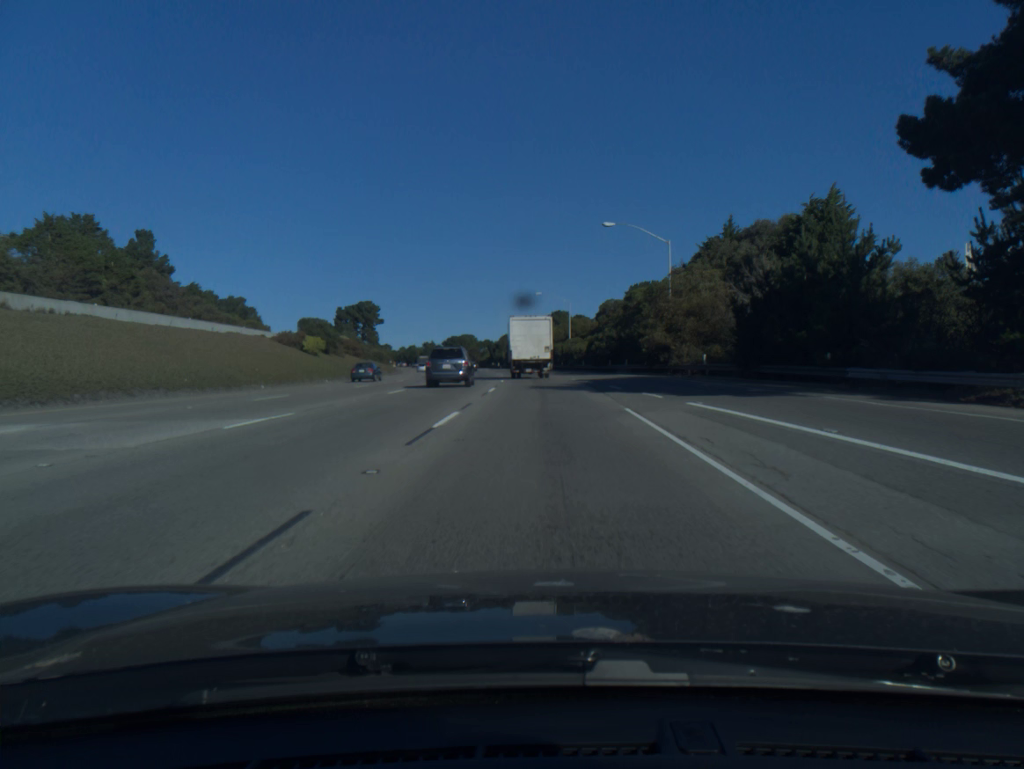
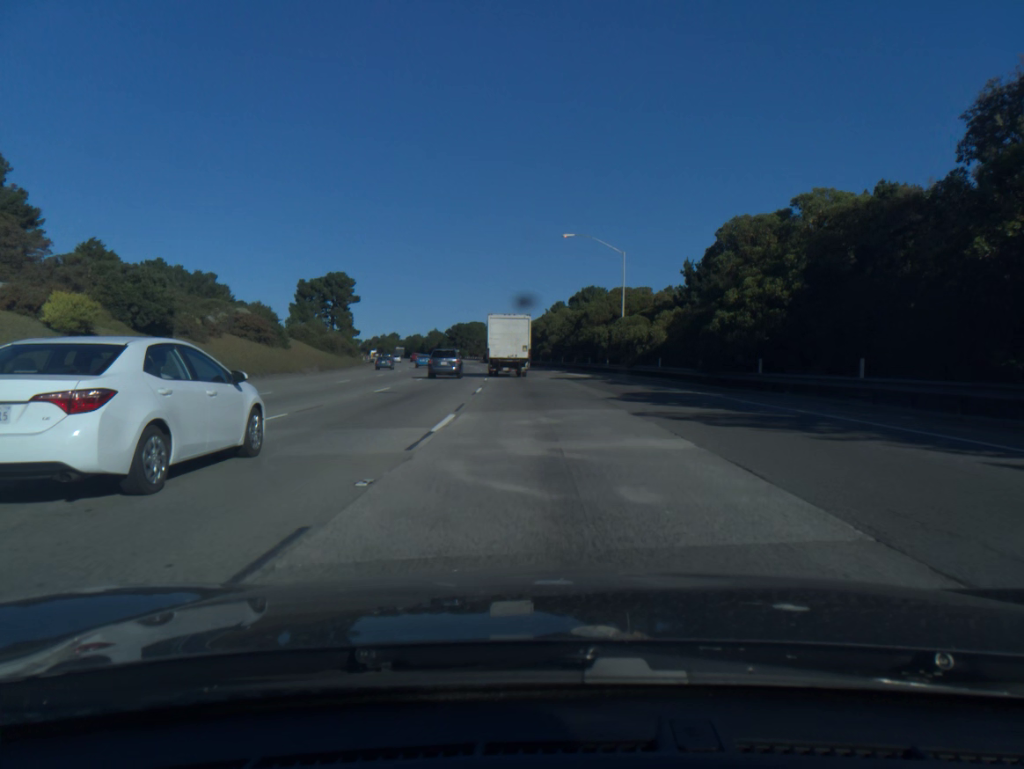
(-0.4, +44.2) m; -1°
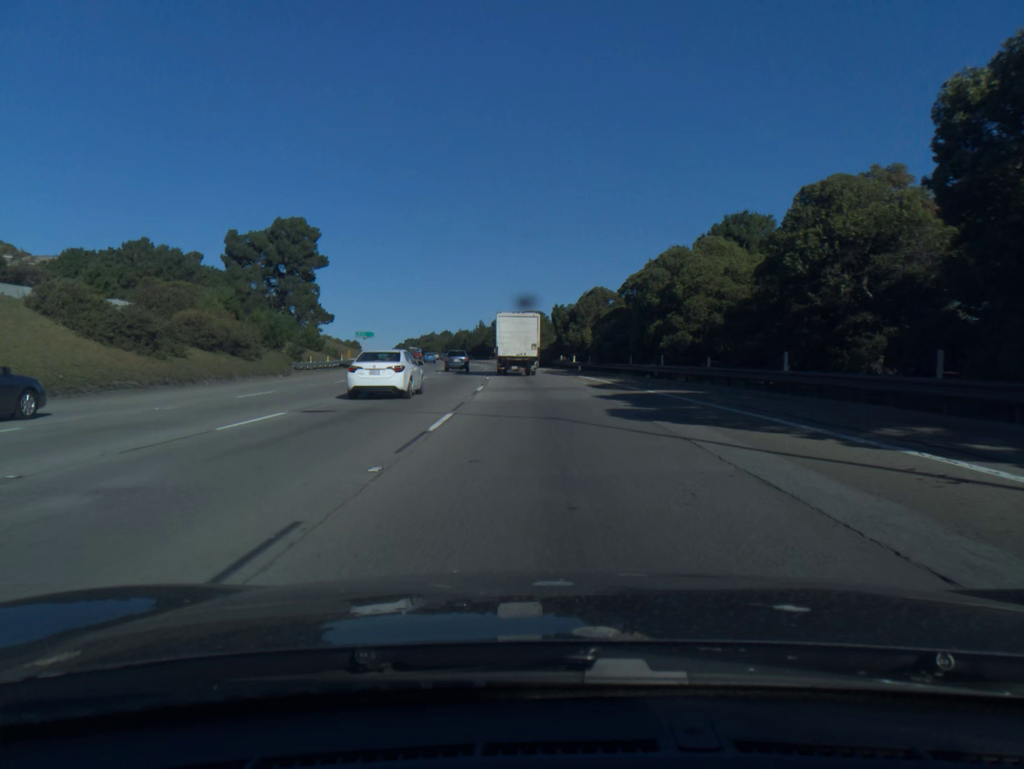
(-2.3, +59.1) m; -5°
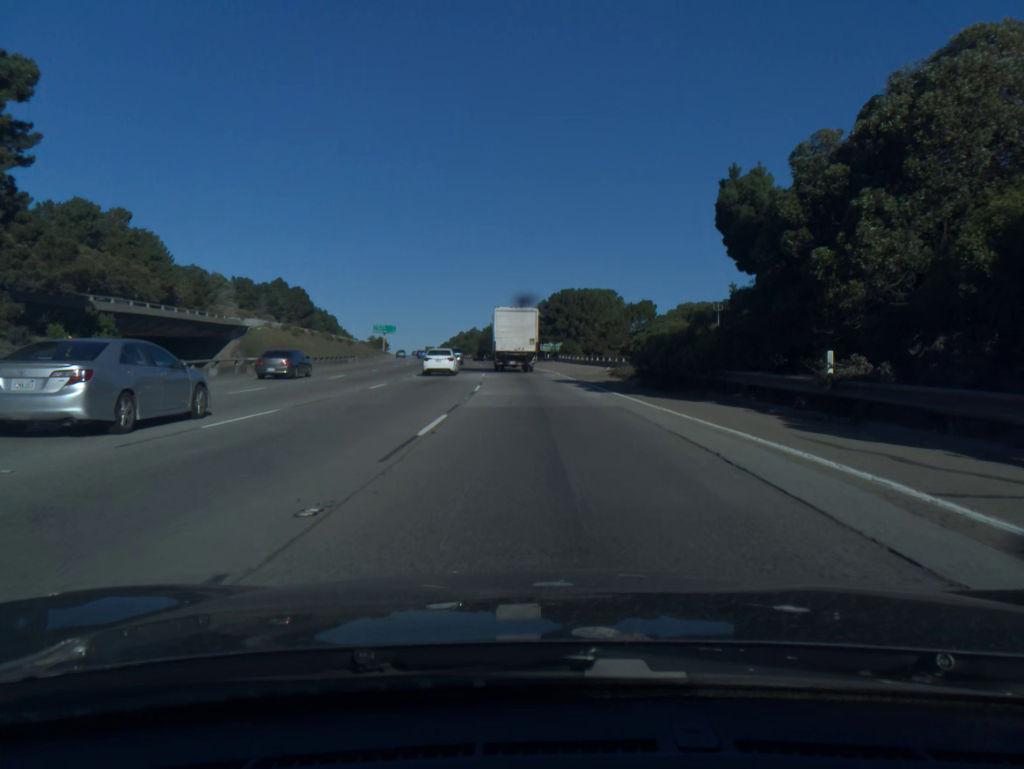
(-2.2, +59.5) m; -4°
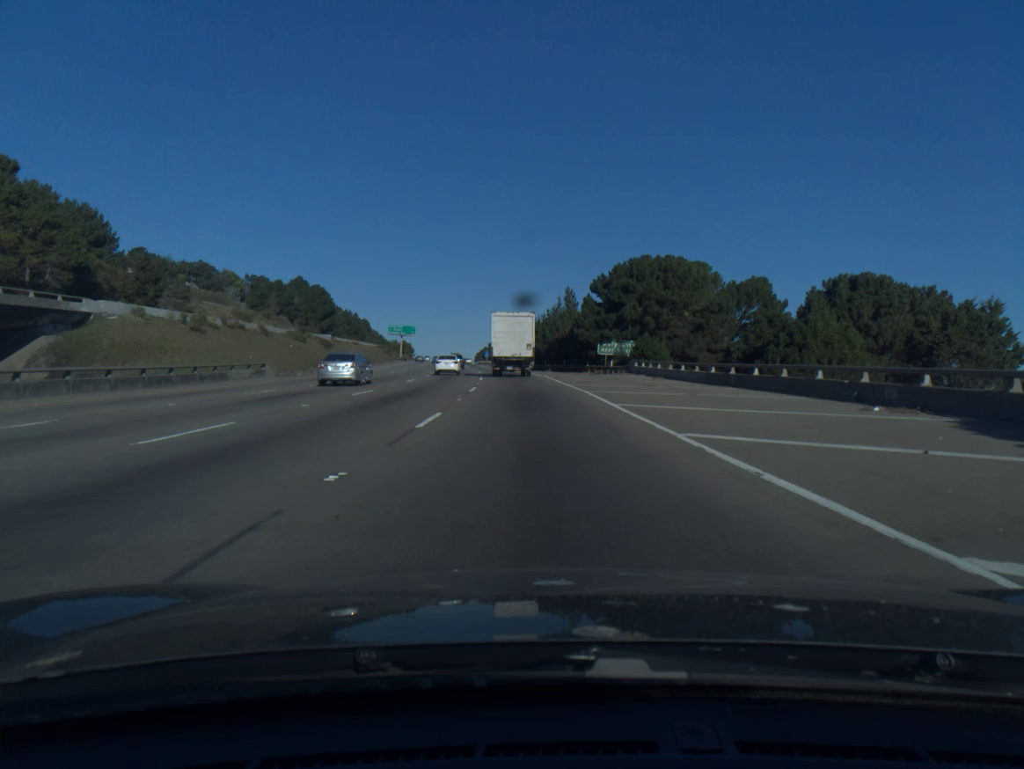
(-1.0, +41.9) m; -3°
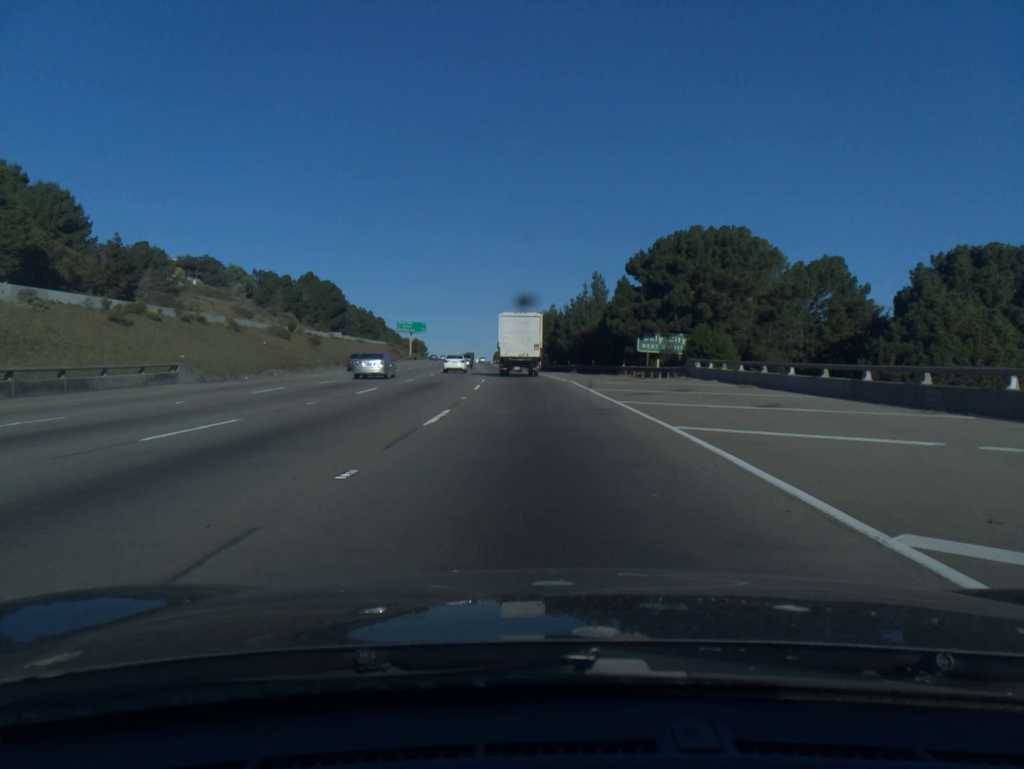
(-0.2, +14.6) m; -1°
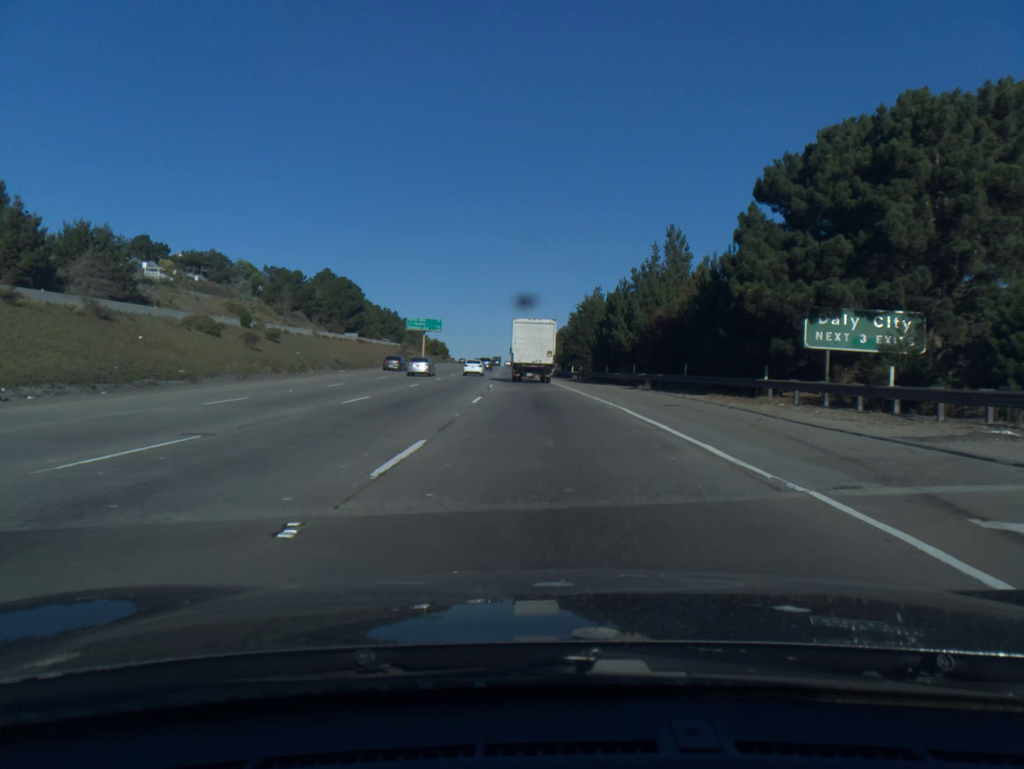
(-0.7, +29.2) m; -2°
